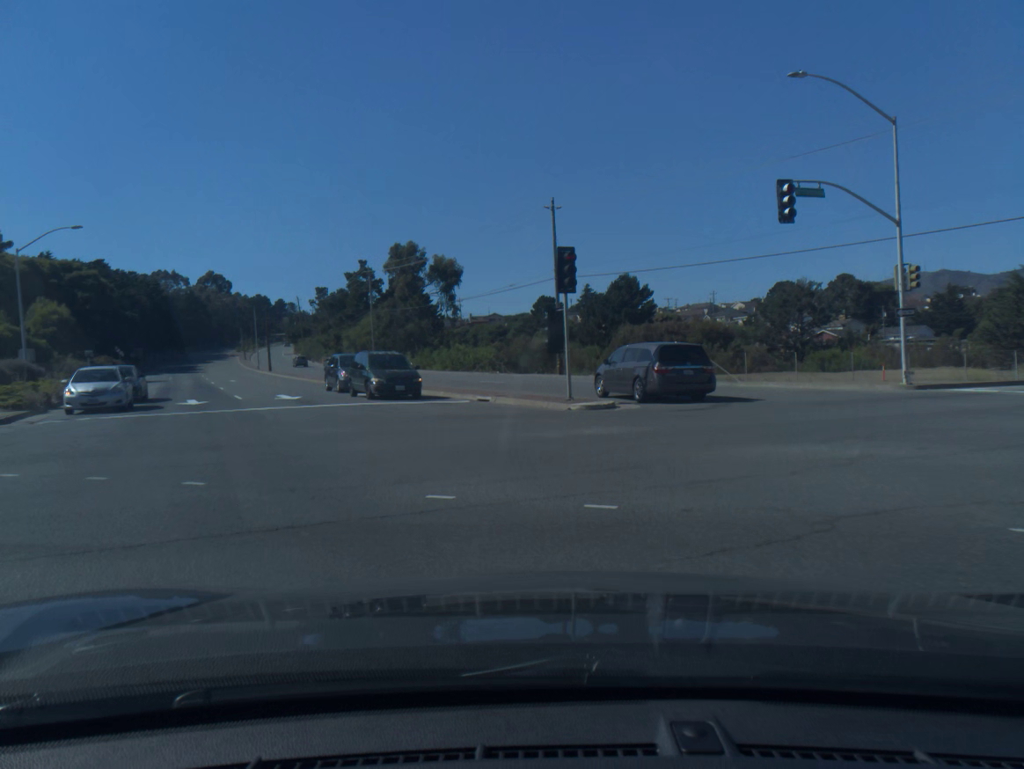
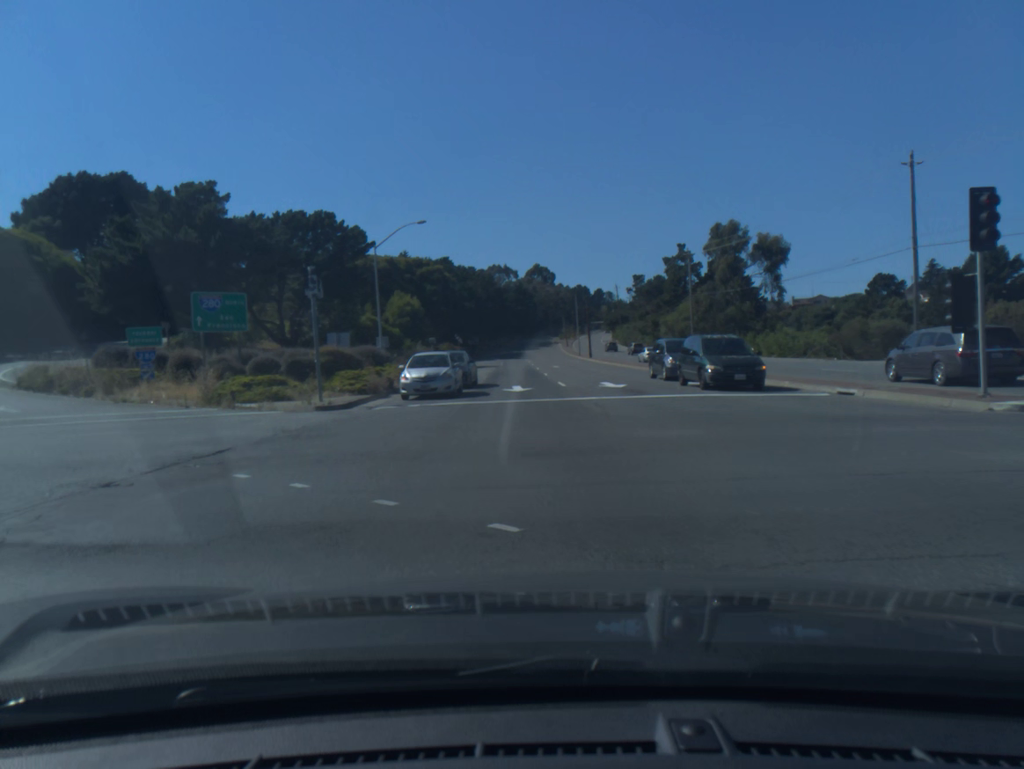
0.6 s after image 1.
(-0.7, +3.7) m; -20°
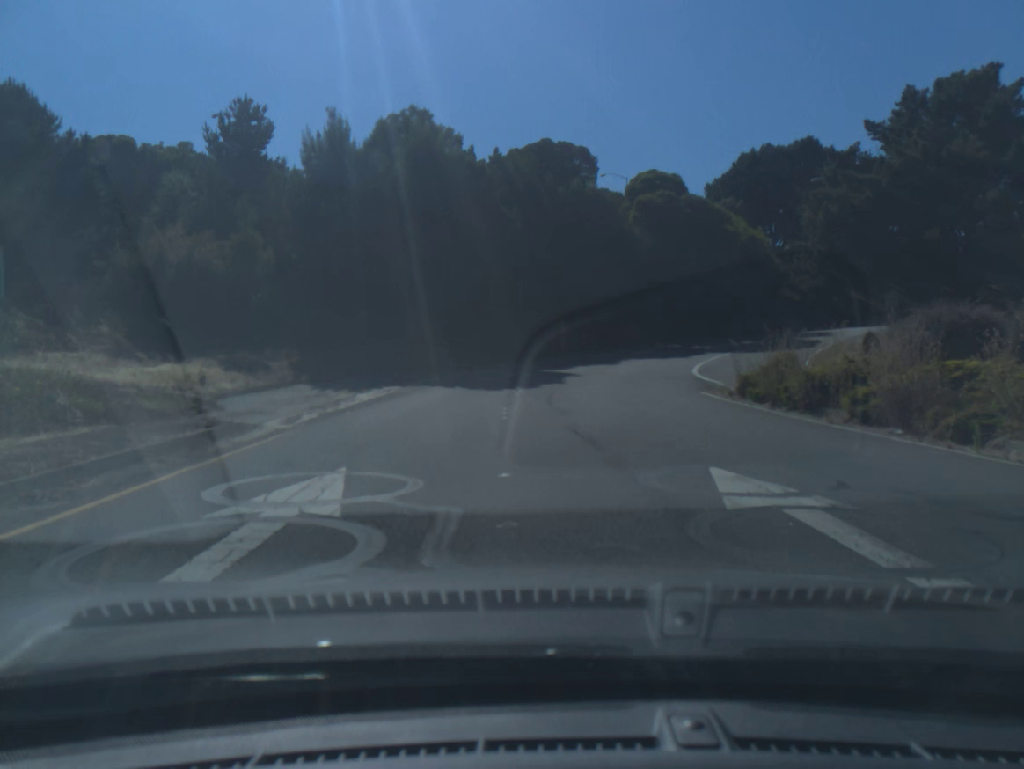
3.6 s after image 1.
(-11.9, +21.1) m; -36°
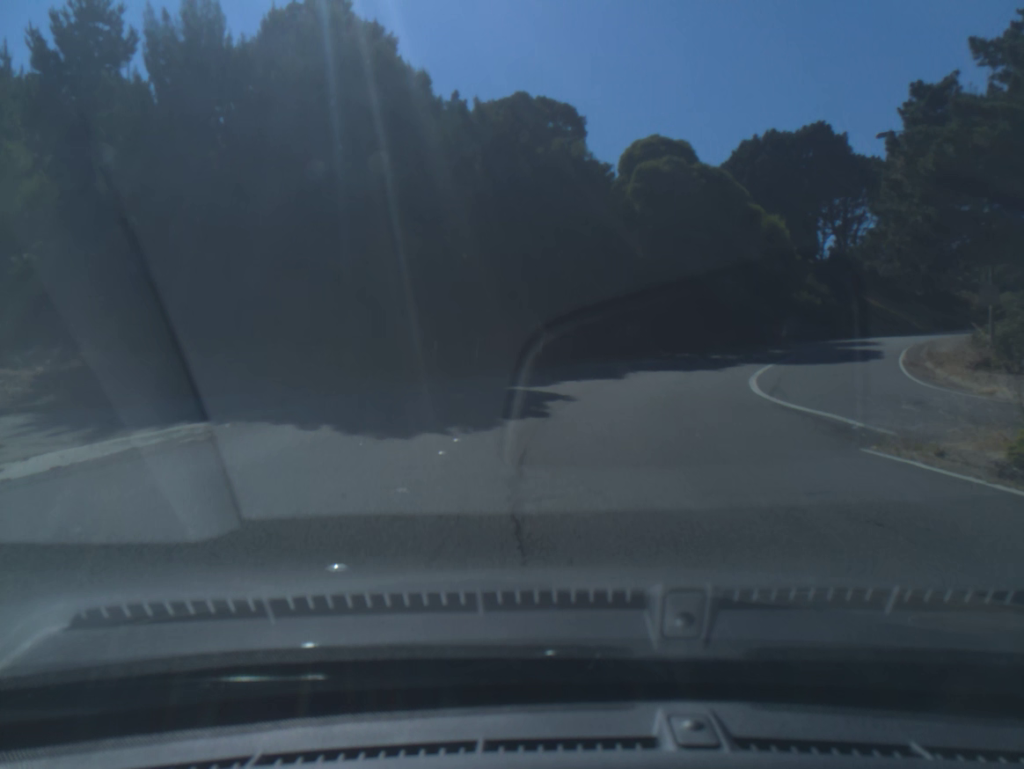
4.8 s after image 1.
(+0.2, +13.1) m; +2°
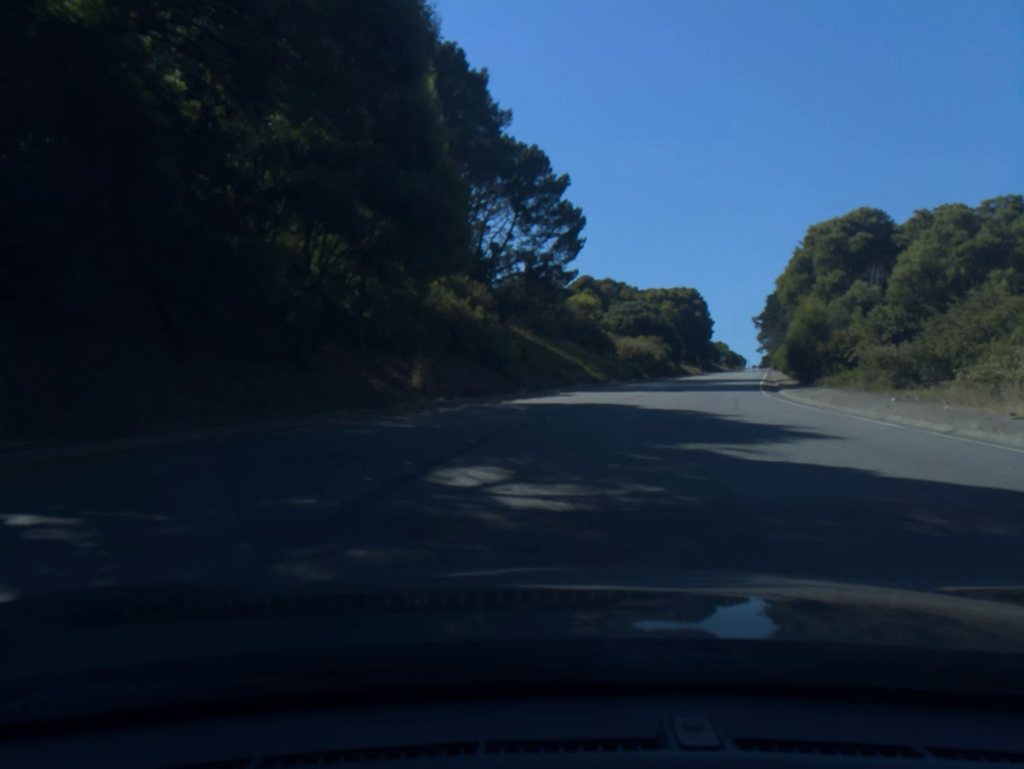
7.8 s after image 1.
(+9.2, +37.1) m; +30°
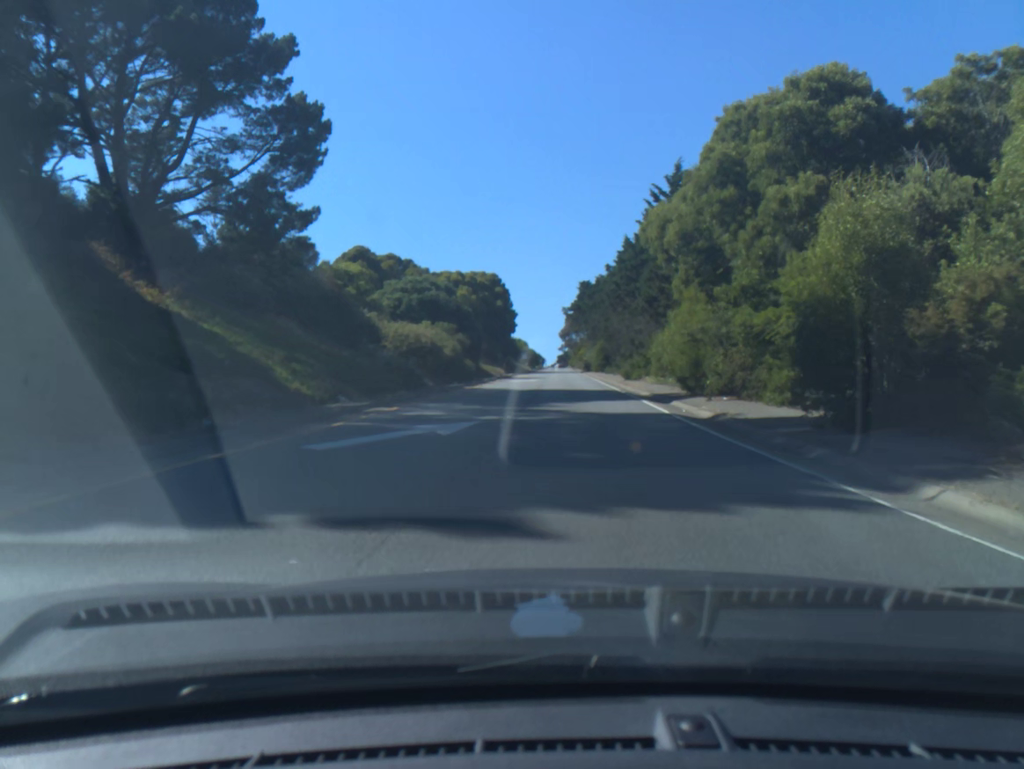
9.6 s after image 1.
(+4.0, +26.2) m; +14°
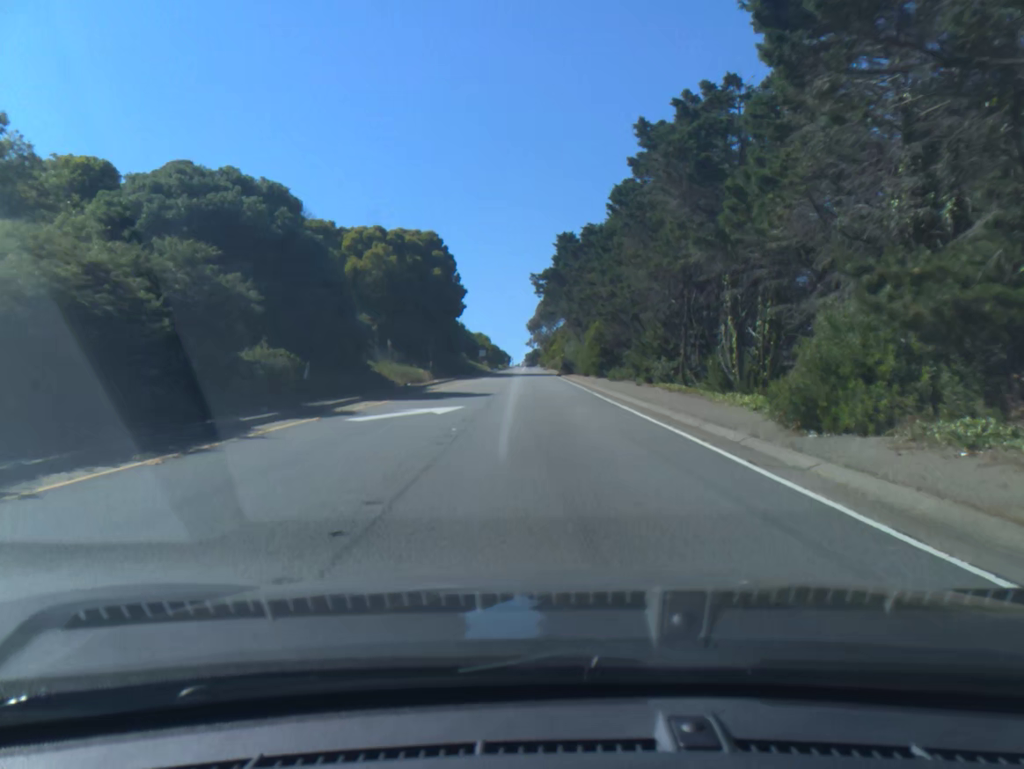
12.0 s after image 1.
(+0.9, +39.6) m; +2°
